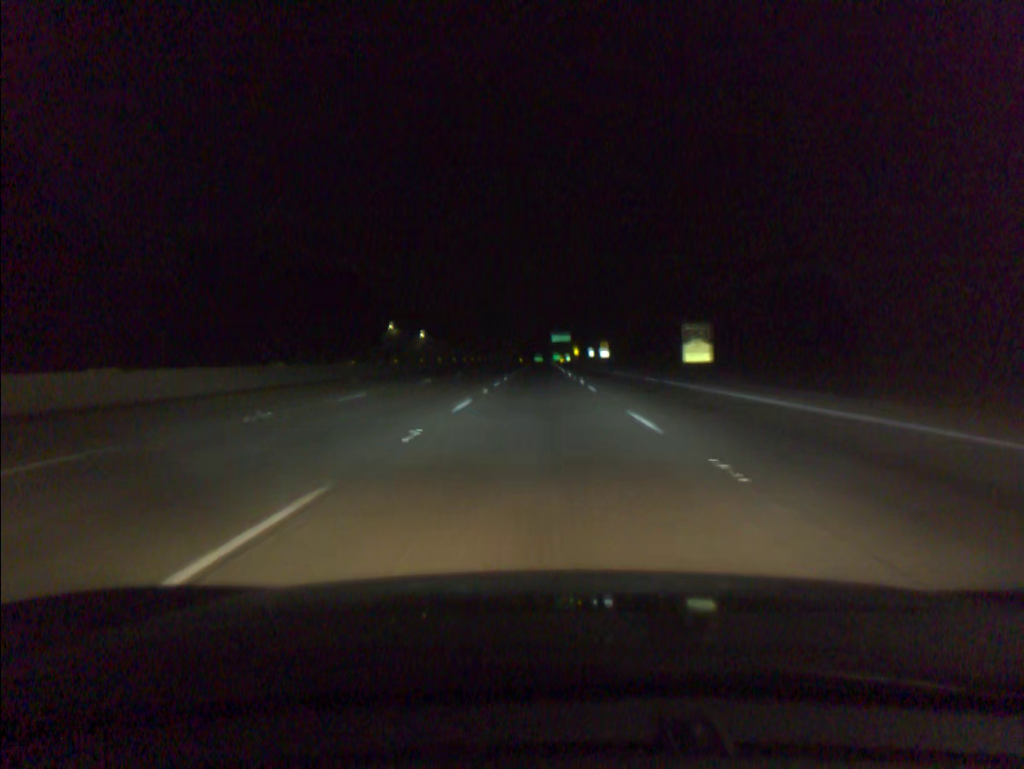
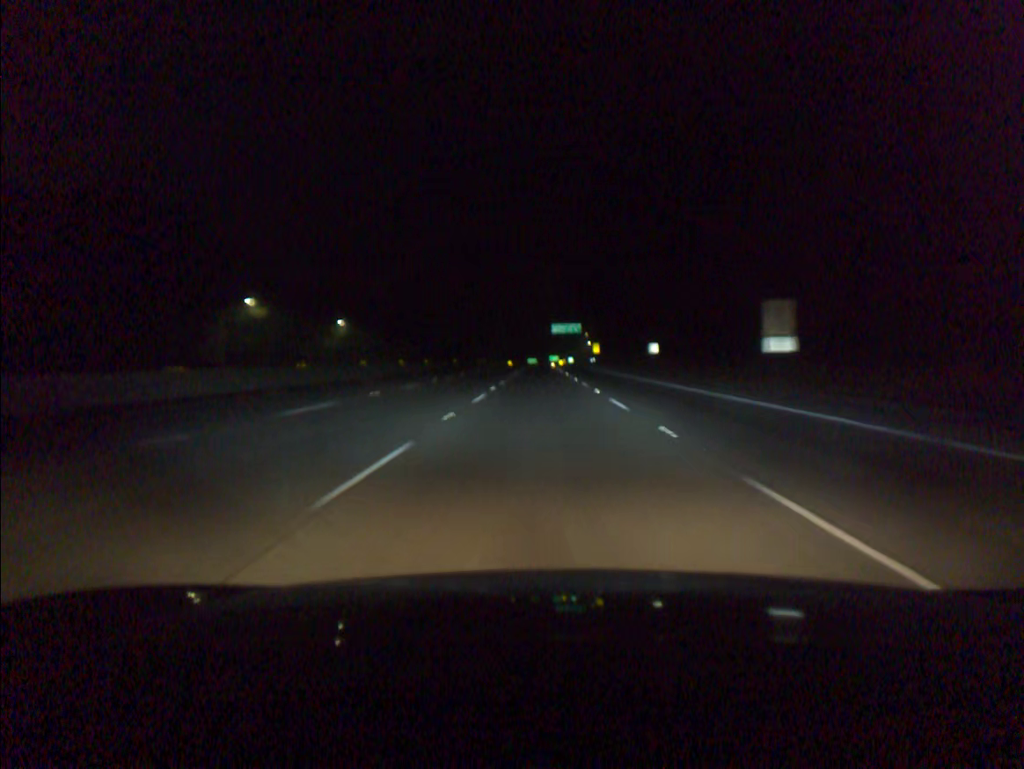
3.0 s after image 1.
(-0.1, +98.1) m; 0°
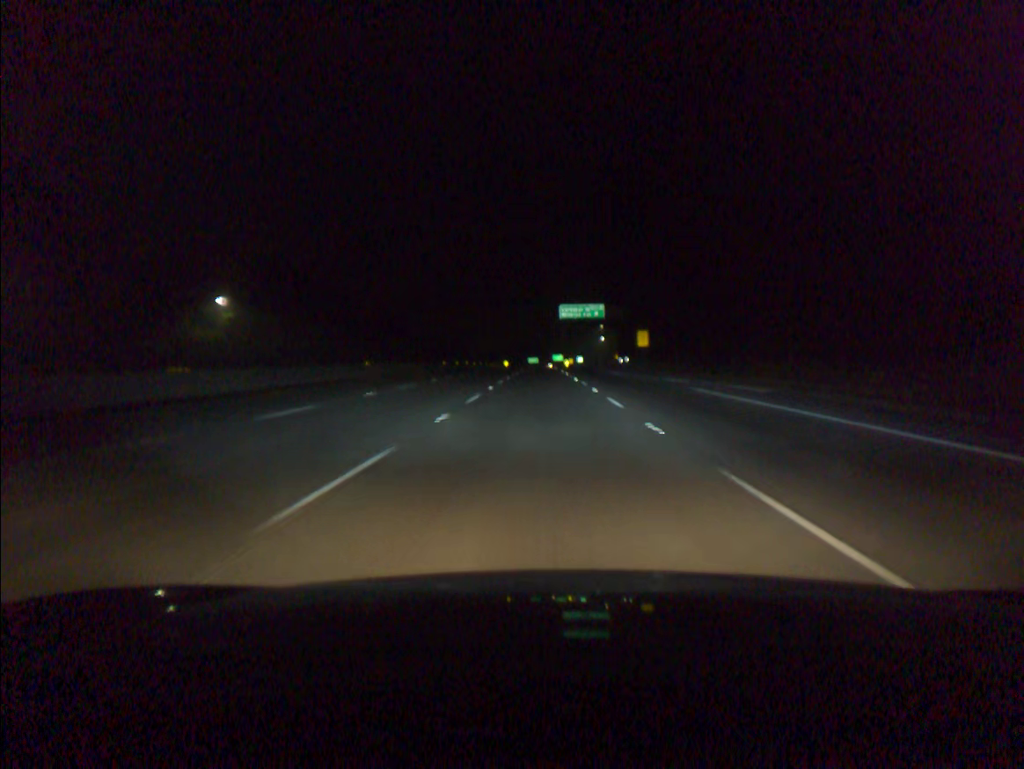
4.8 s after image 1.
(0.0, +58.7) m; 0°
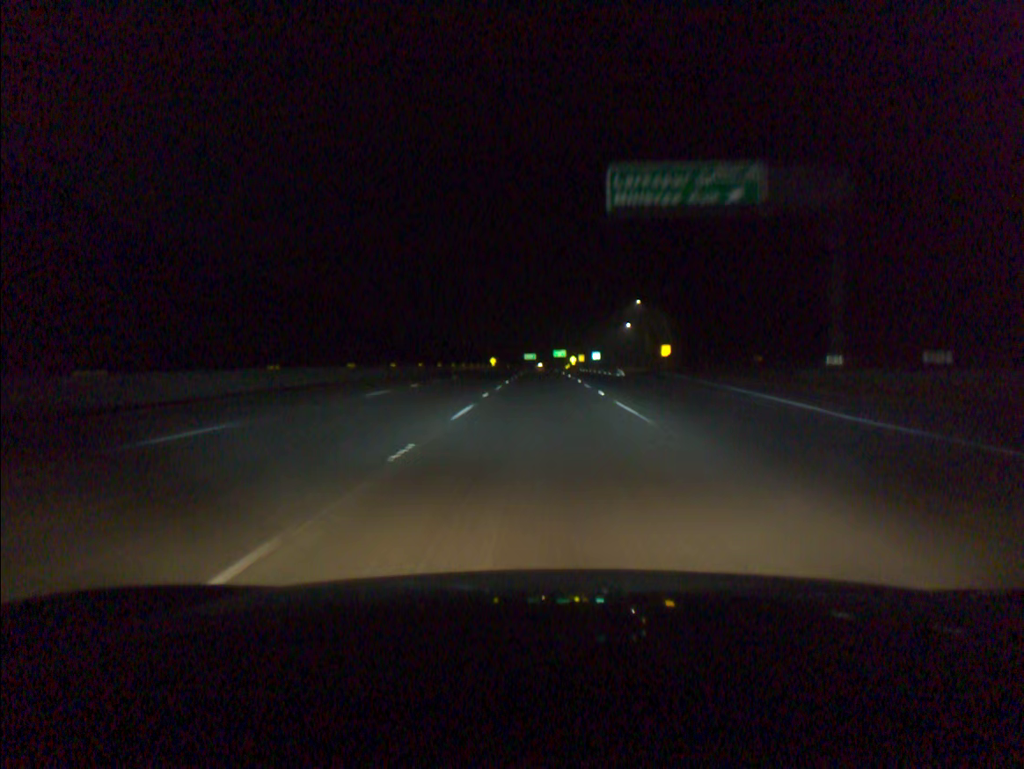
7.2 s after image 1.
(-0.1, +78.3) m; 0°
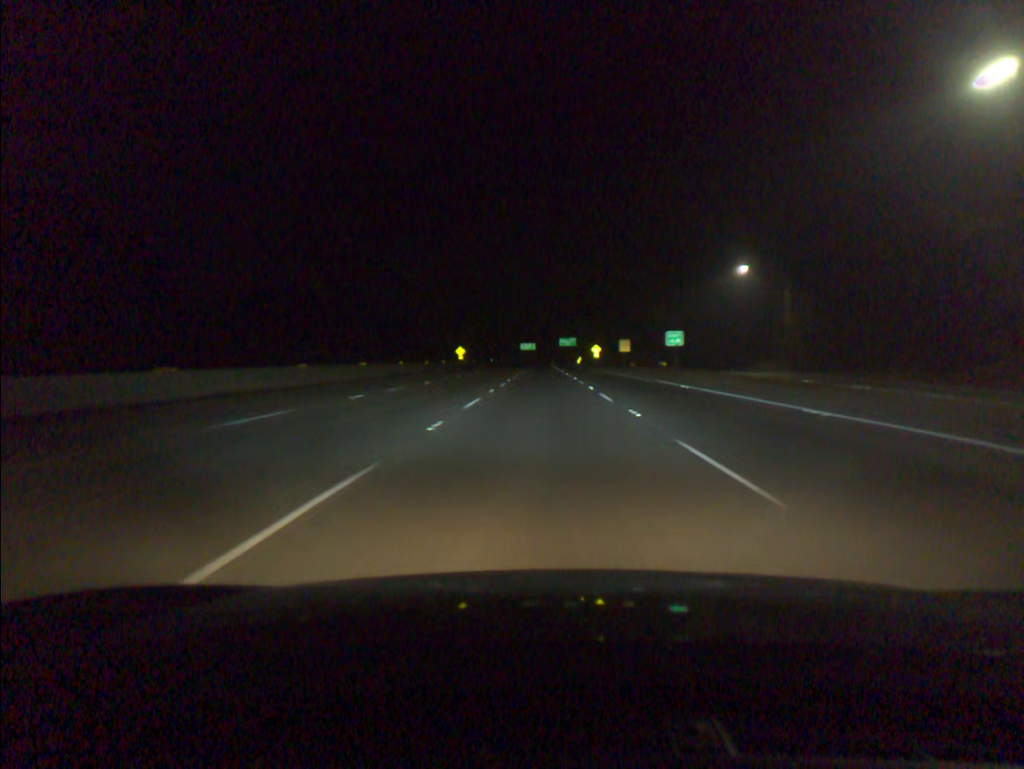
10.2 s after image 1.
(+0.2, +98.3) m; 0°
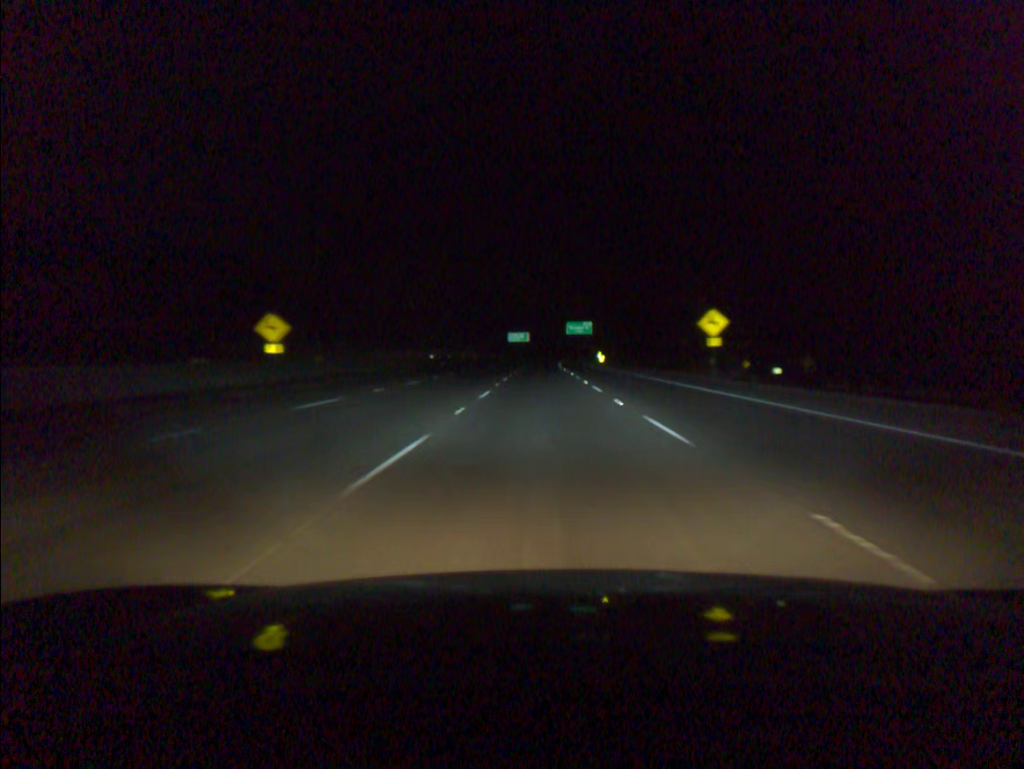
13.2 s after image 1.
(0.0, +98.8) m; 0°
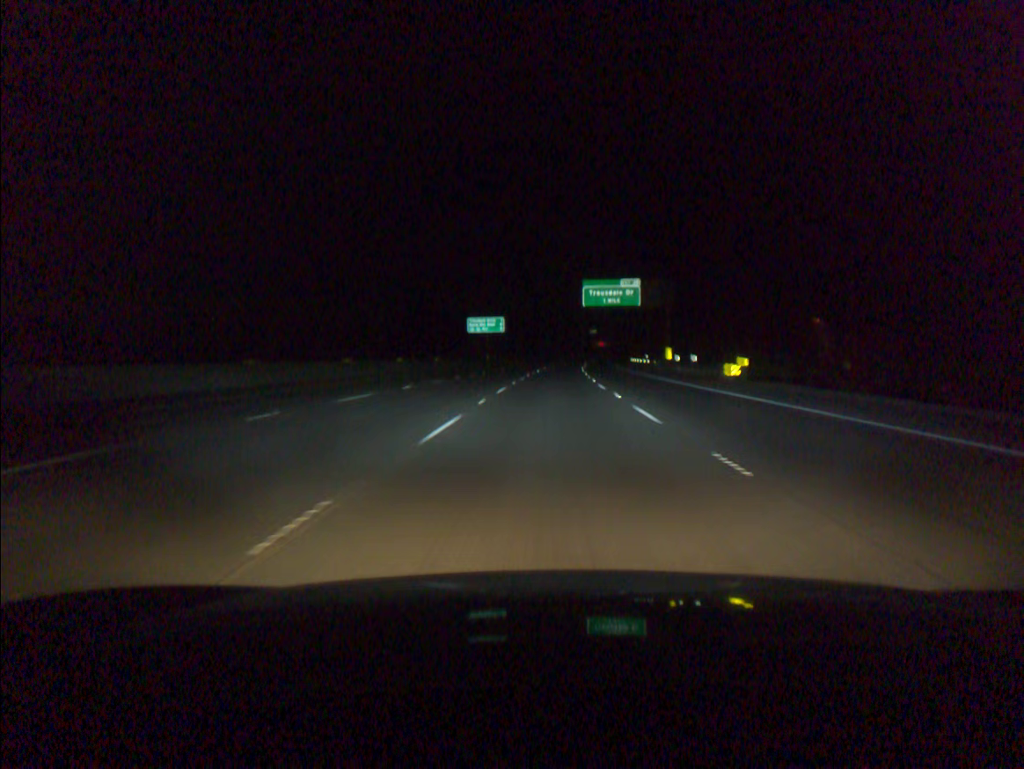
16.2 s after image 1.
(+0.4, +98.5) m; +1°
